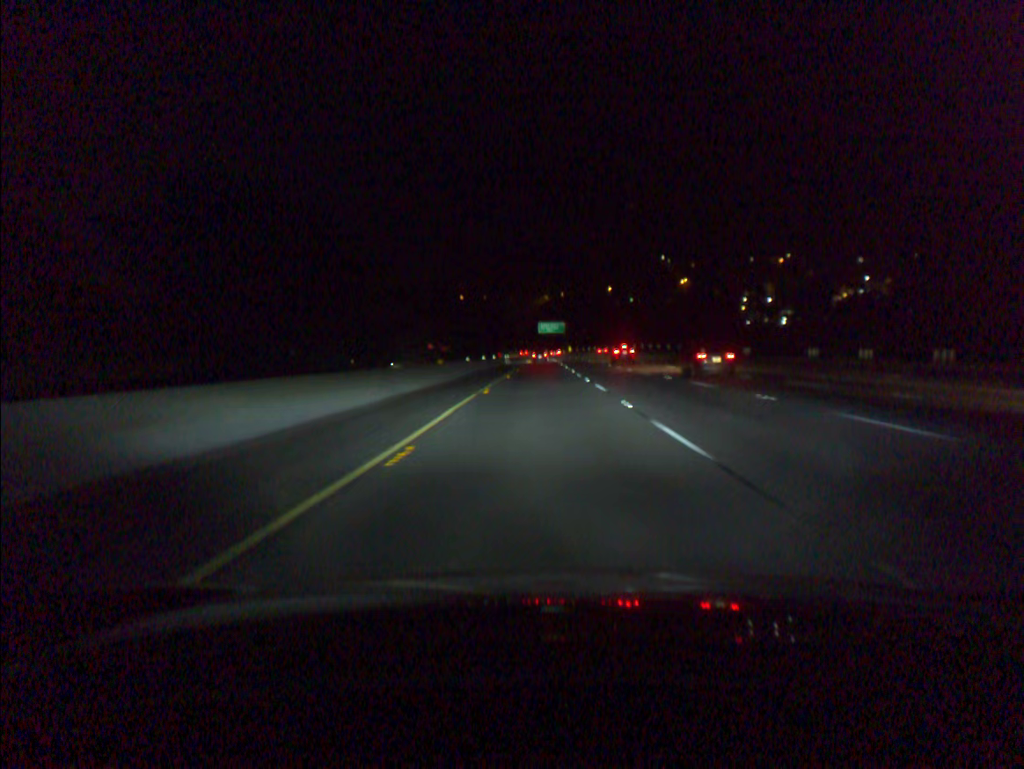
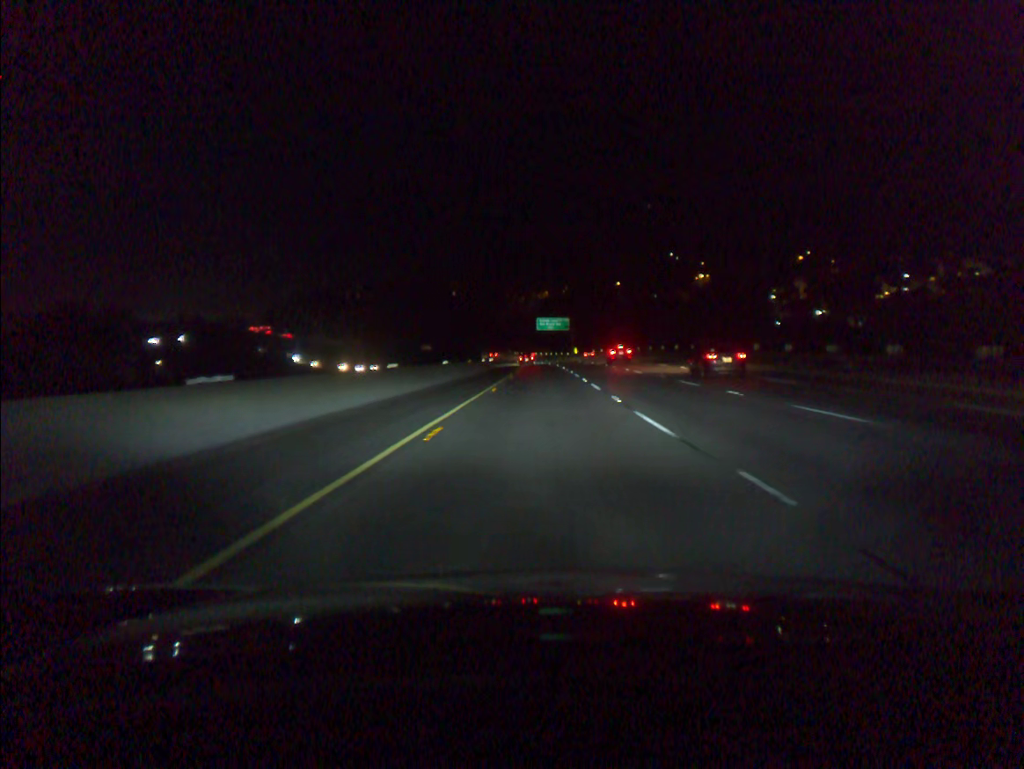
(0.0, +41.3) m; 0°
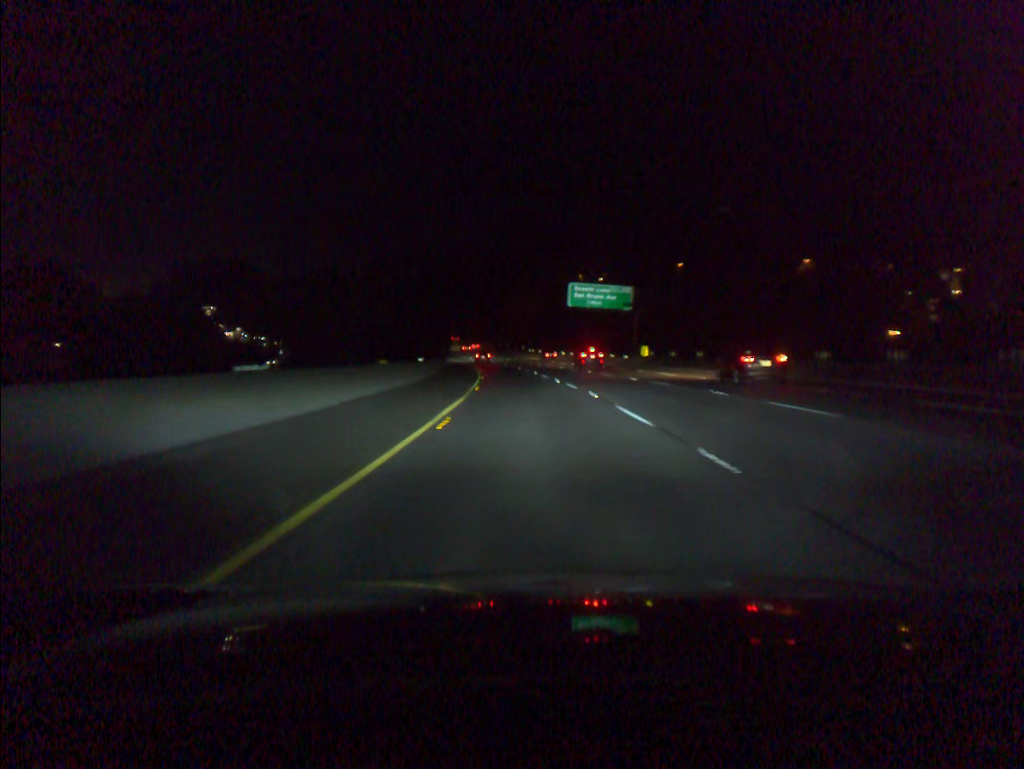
(-0.5, +85.9) m; -2°
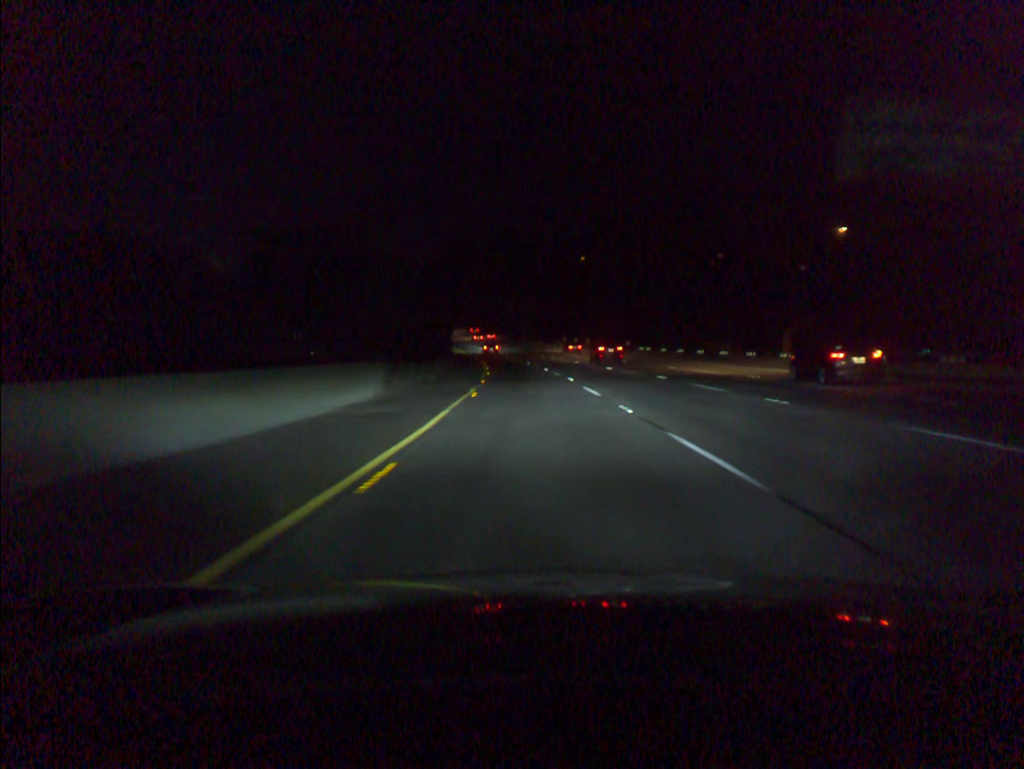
(-3.4, +64.4) m; -6°
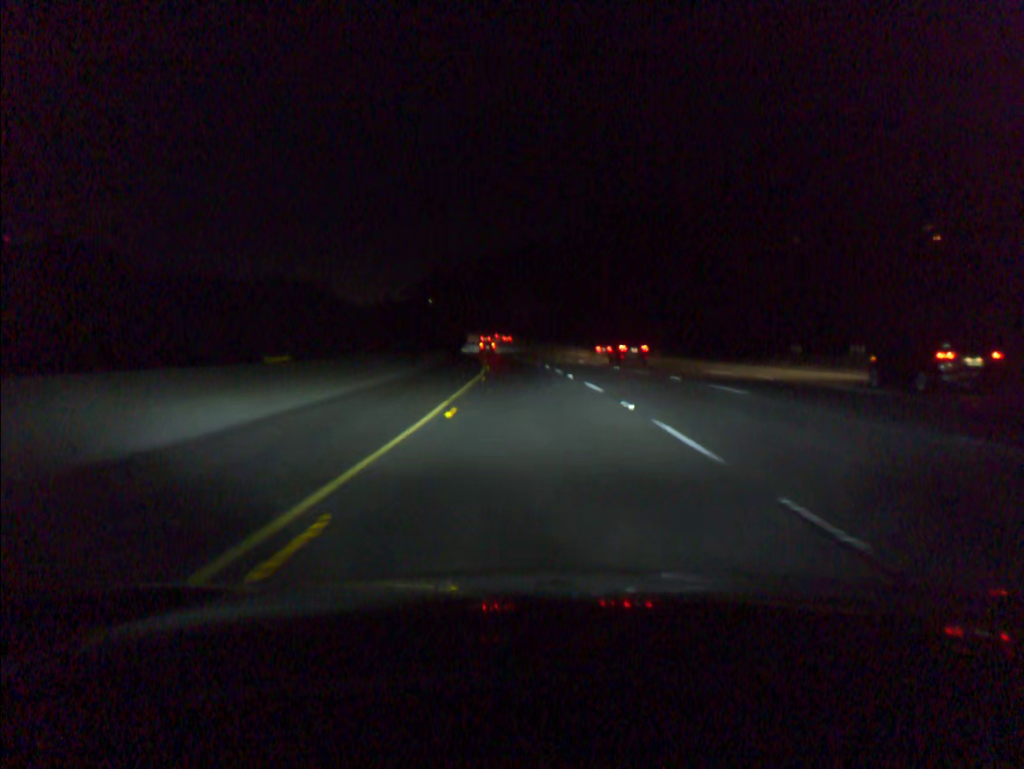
(-4.9, +80.4) m; -7°
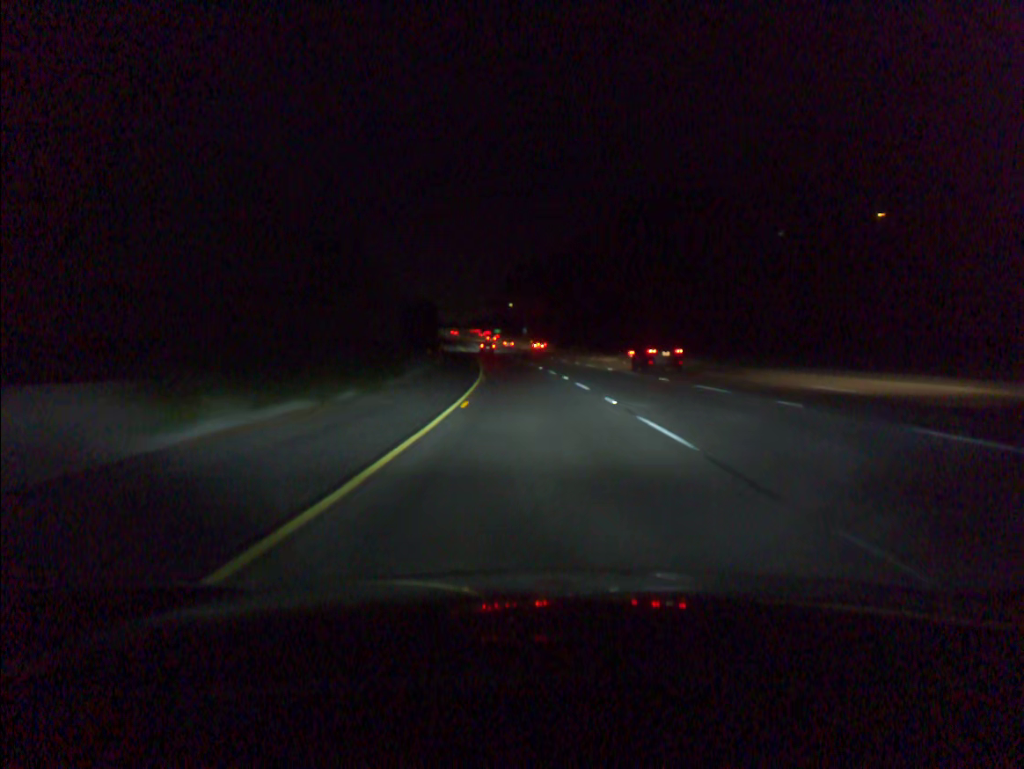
(-5.5, +84.4) m; -7°
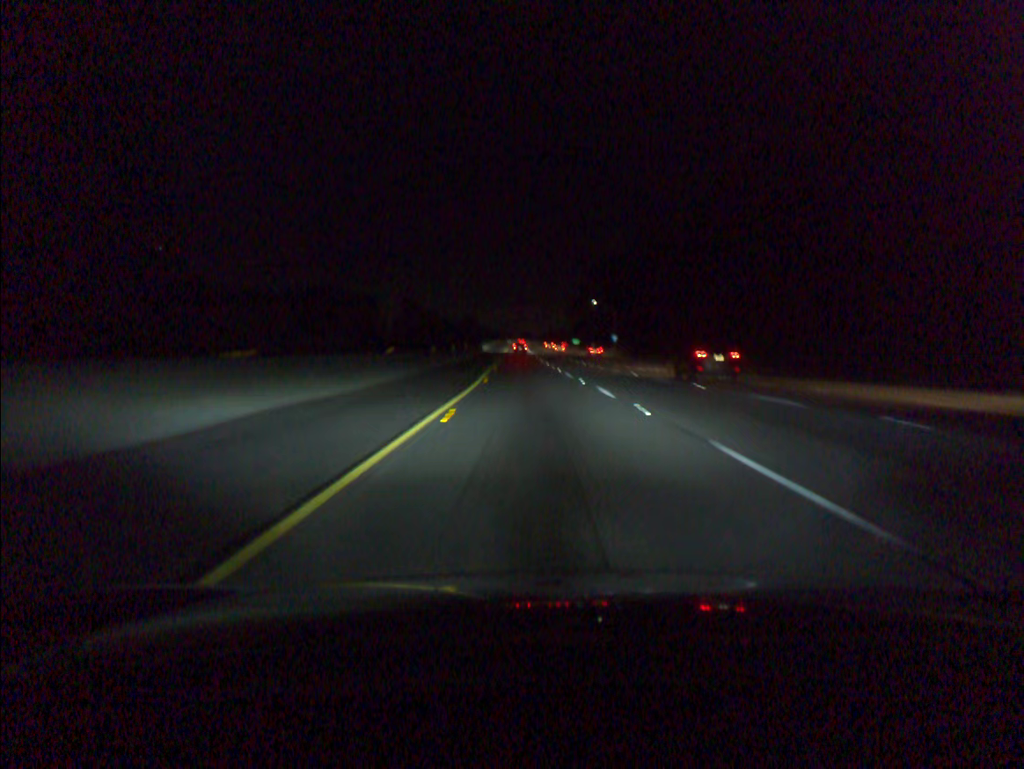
(-3.4, +63.1) m; -6°
